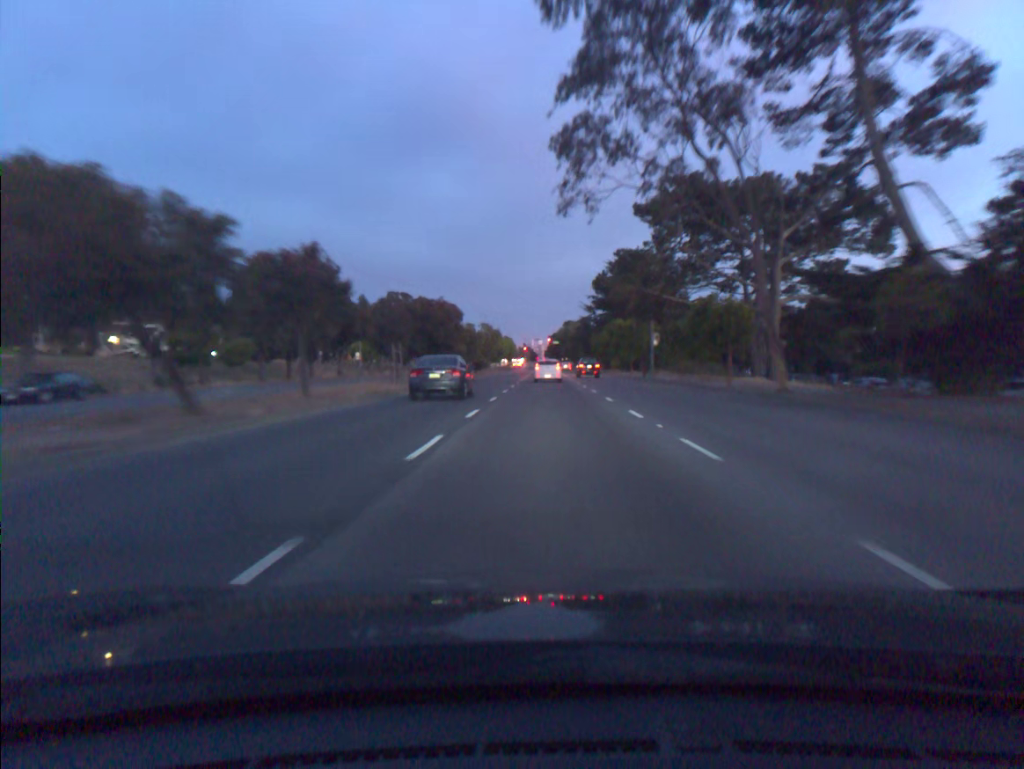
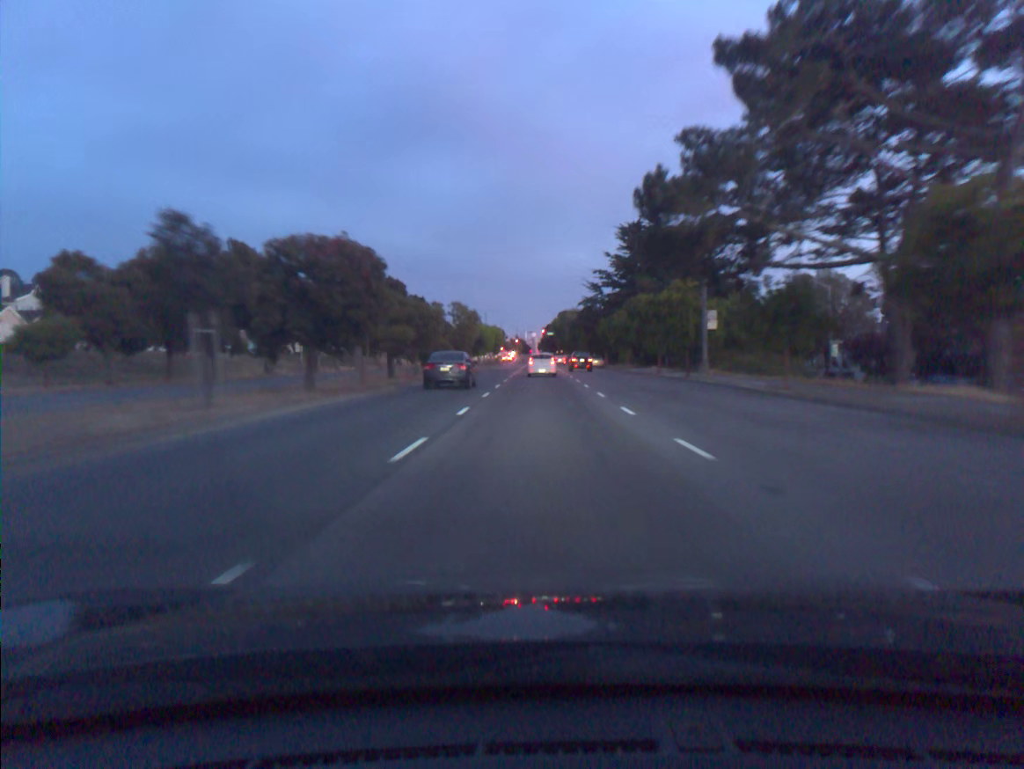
(+0.1, +22.0) m; 0°
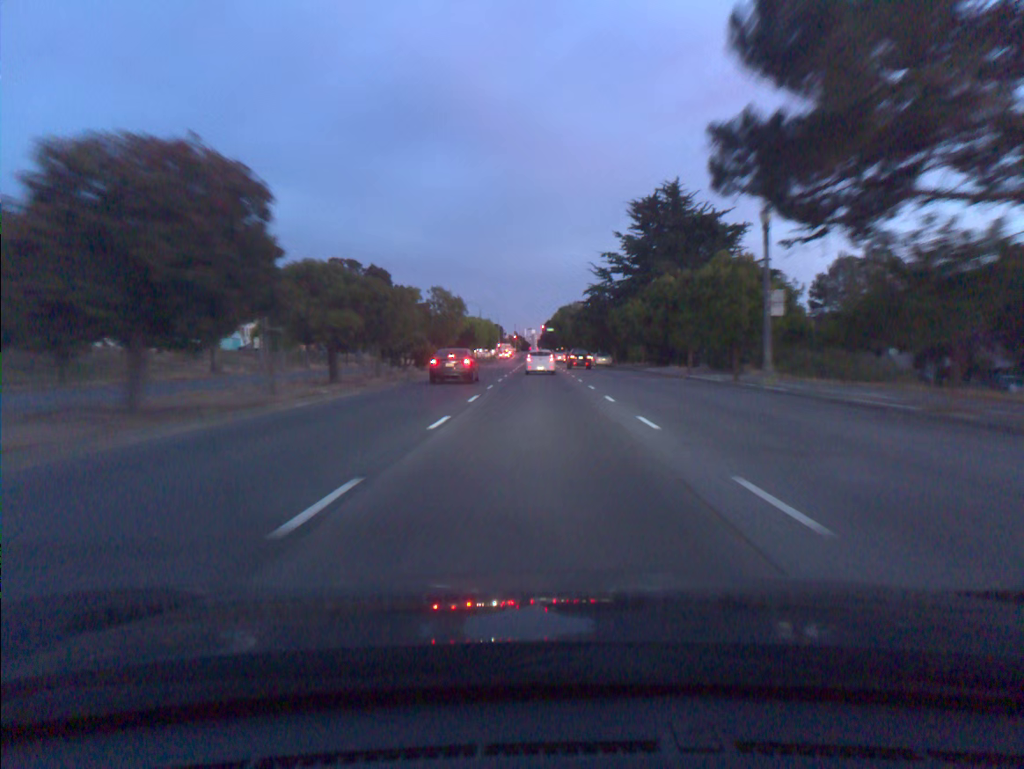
(0.0, +11.0) m; 0°
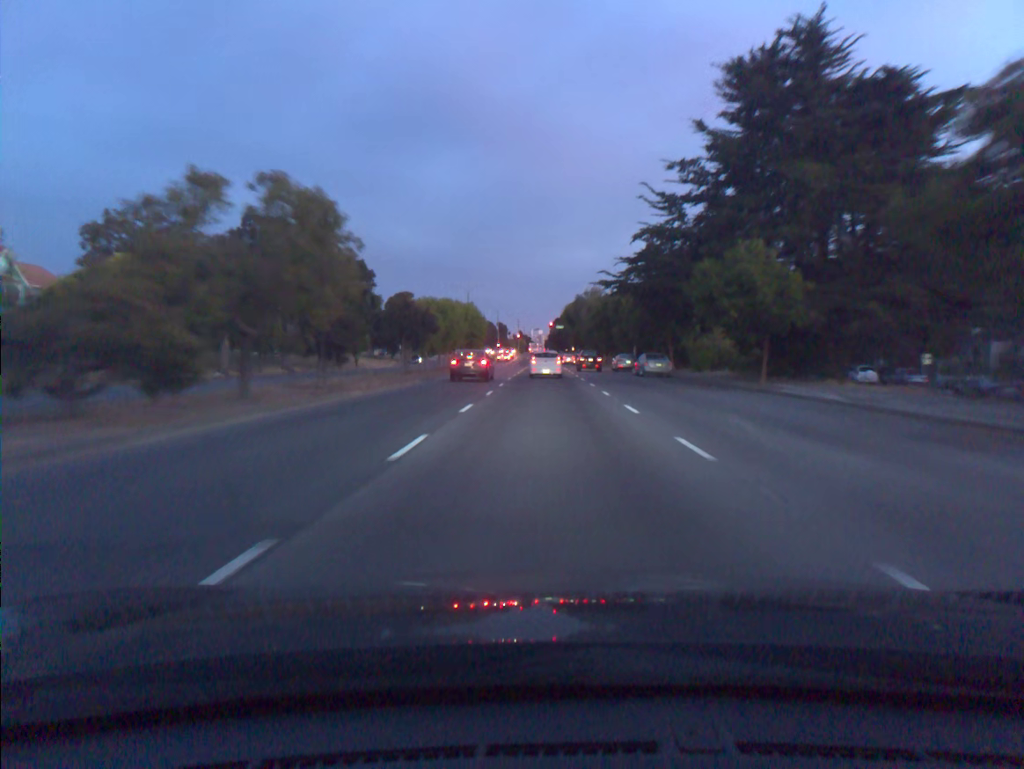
(-0.1, +32.4) m; 0°
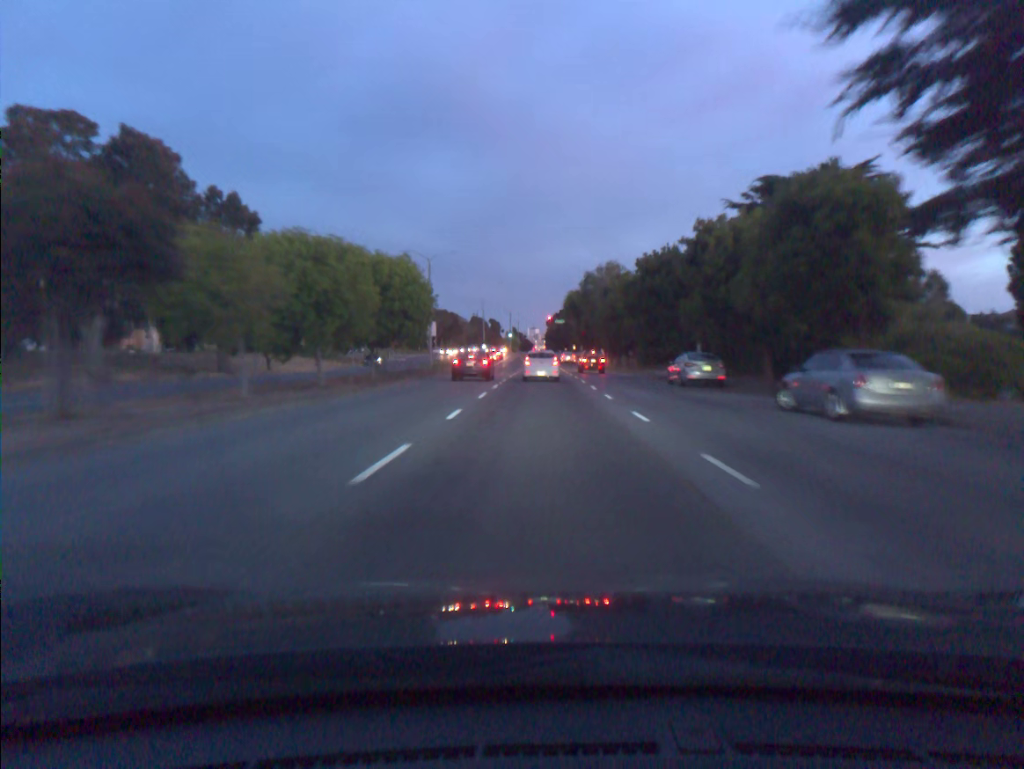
(0.0, +30.9) m; 0°
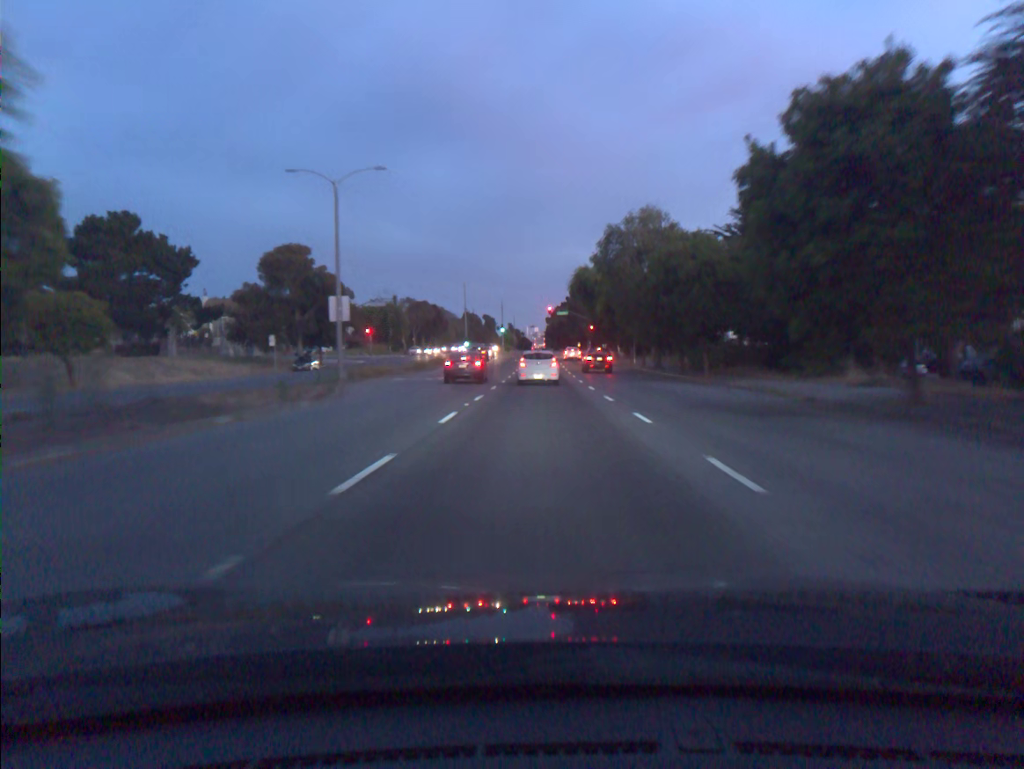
(0.0, +28.9) m; 0°
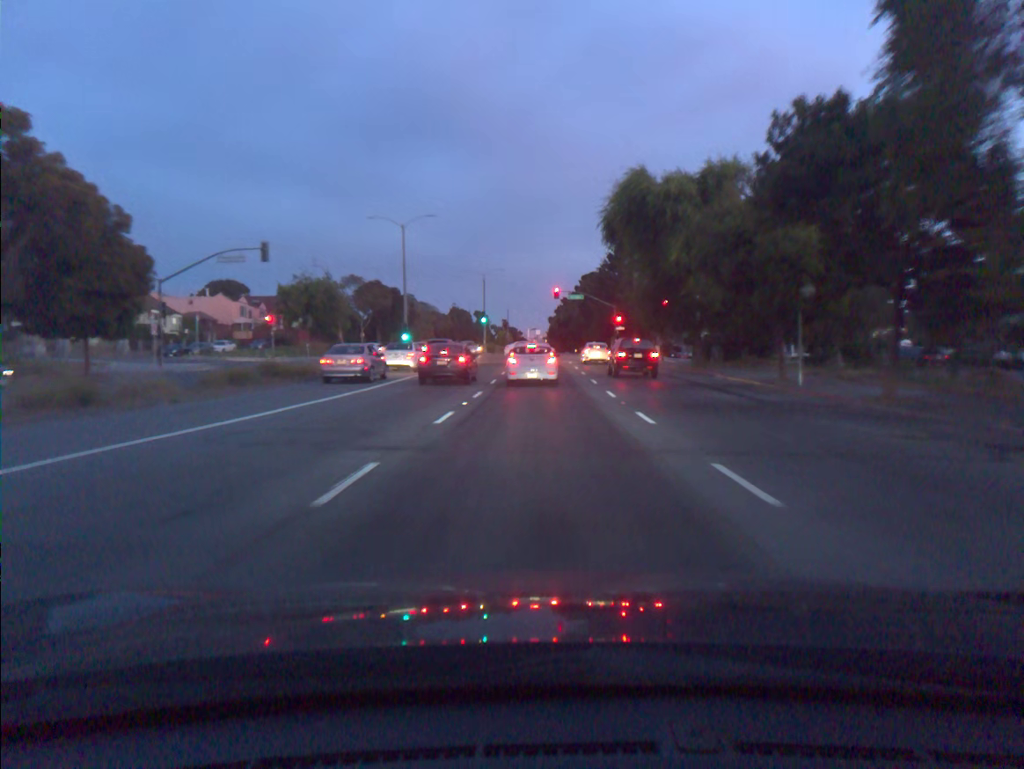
(-0.1, +44.1) m; 0°
